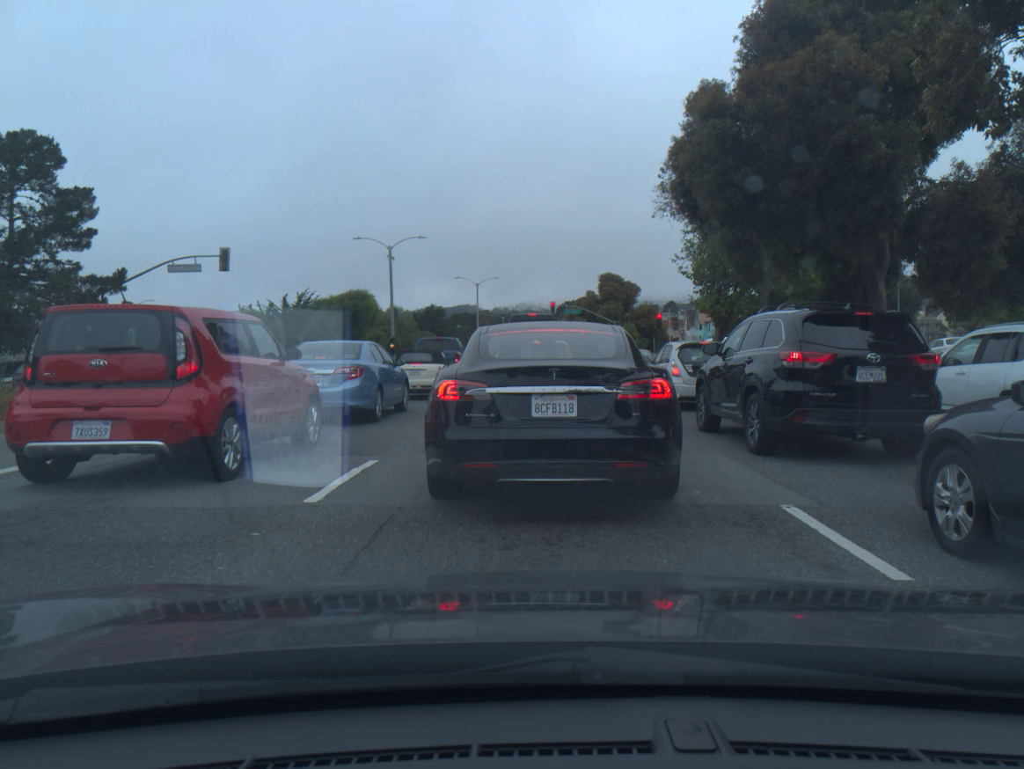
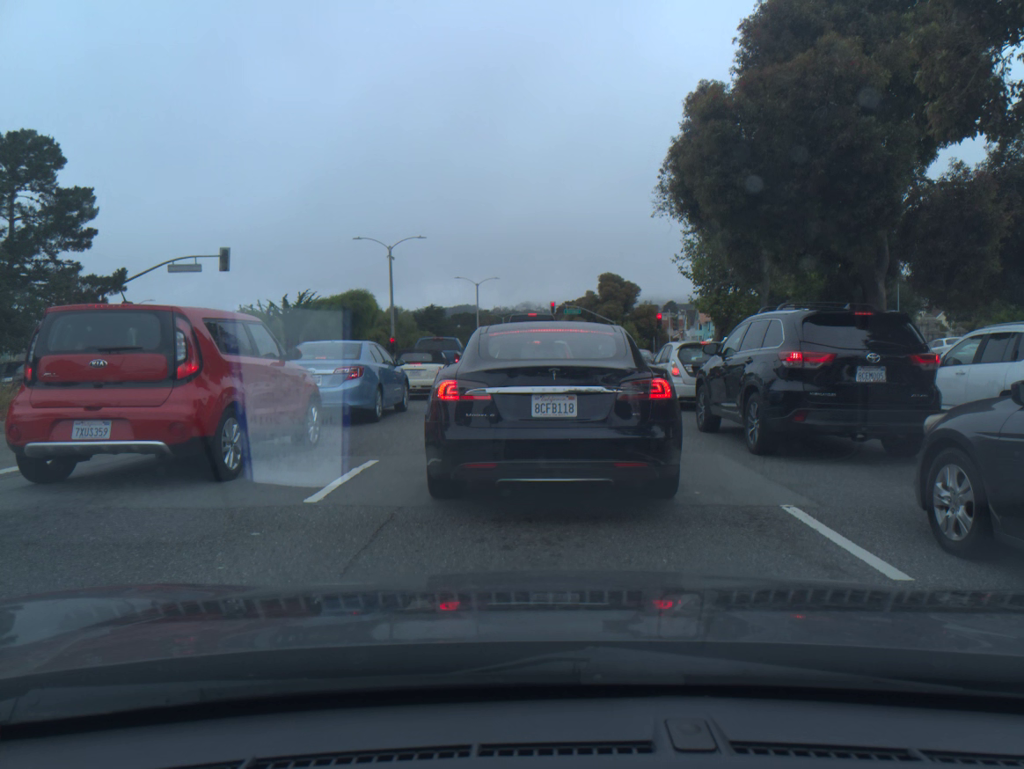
(0.0, 0.0) m; 0°
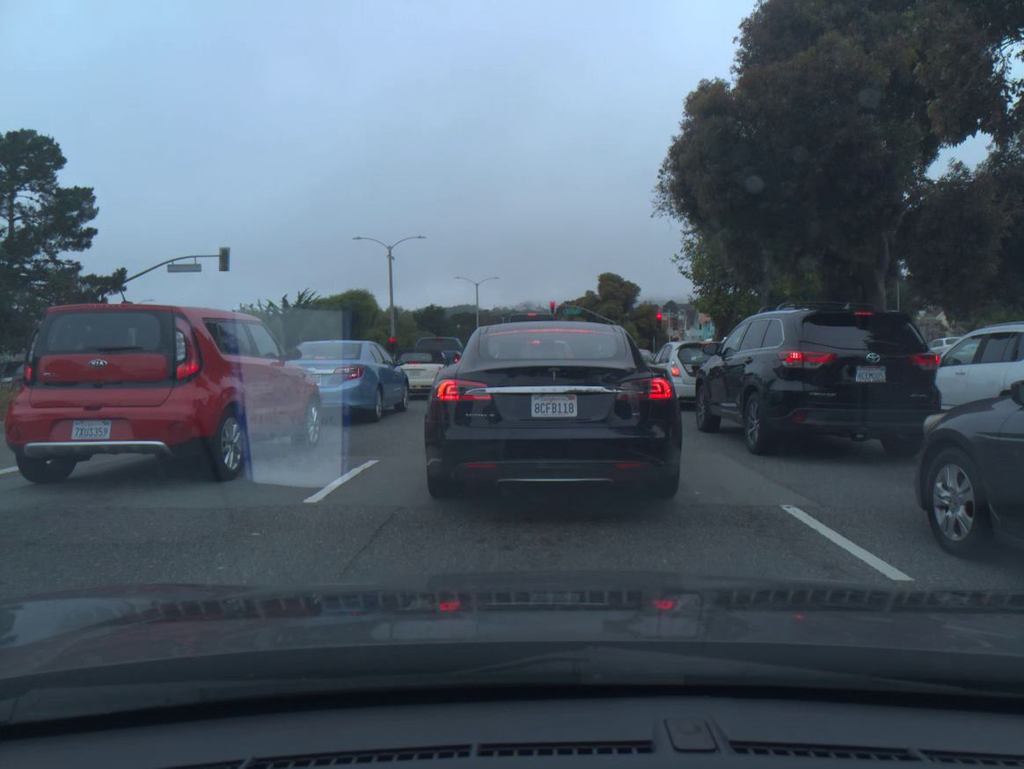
(0.0, 0.0) m; 0°
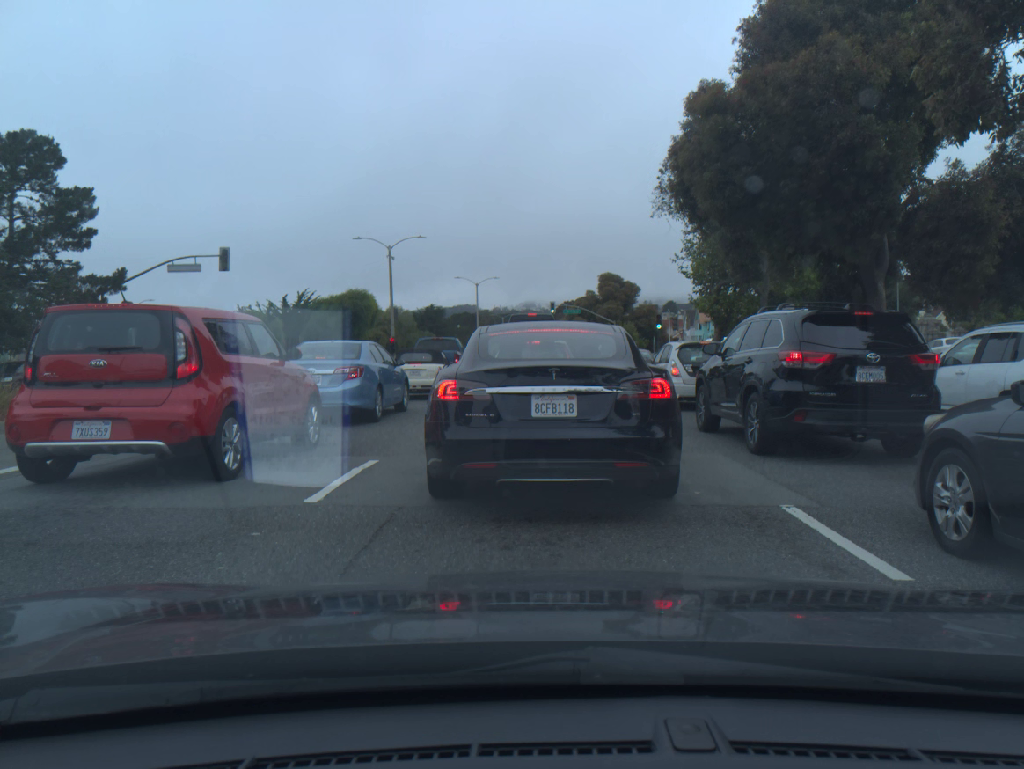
(0.0, 0.0) m; 0°
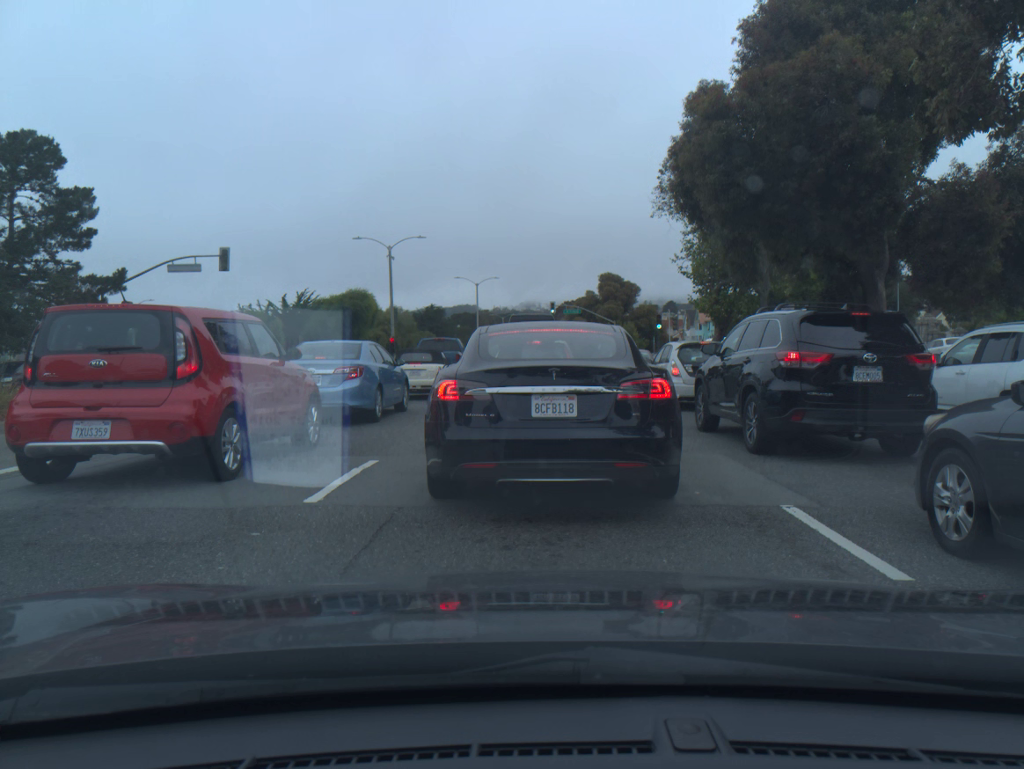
(0.0, 0.0) m; 0°
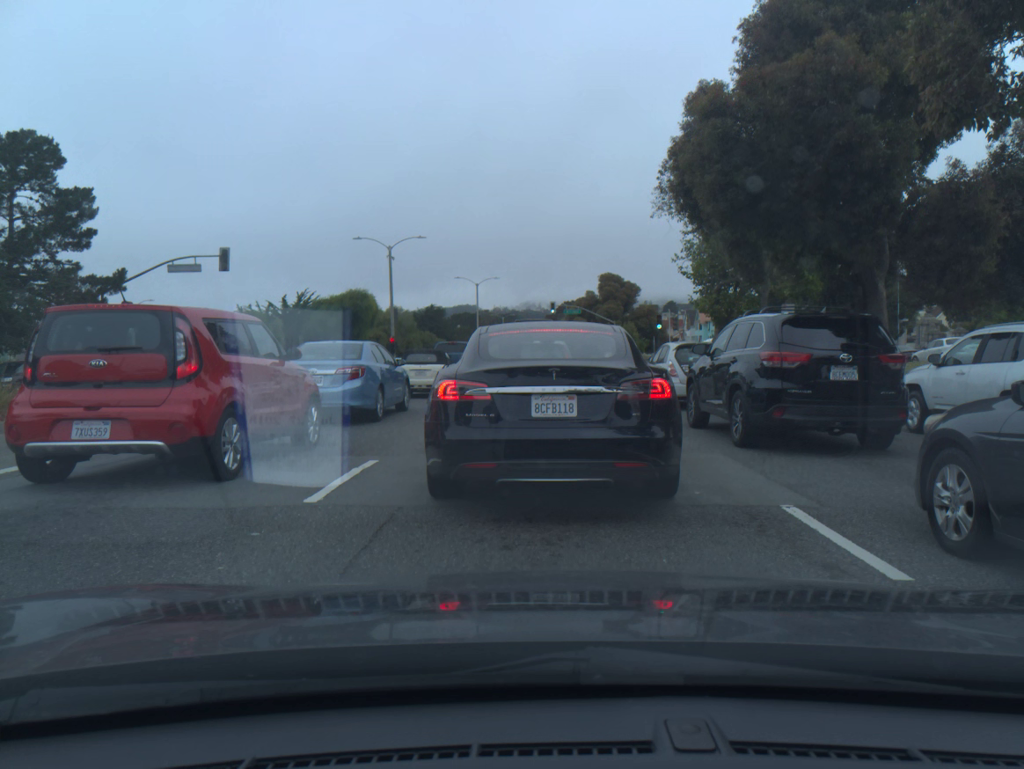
(0.0, -0.1) m; 0°
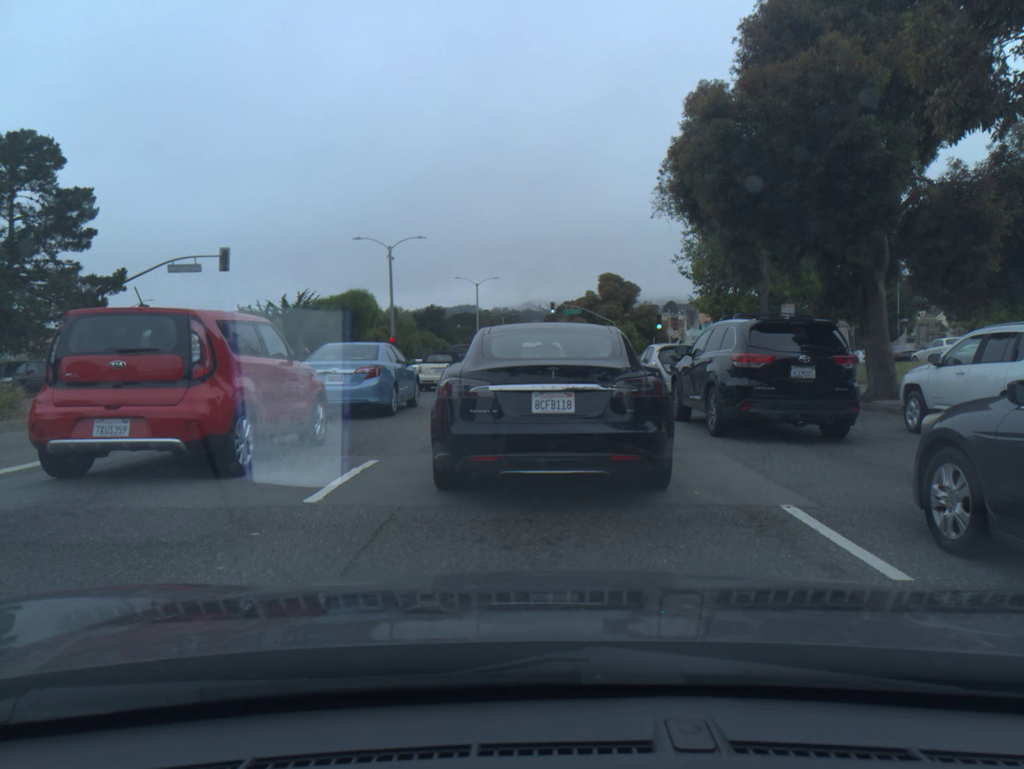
(0.0, 0.0) m; 0°
